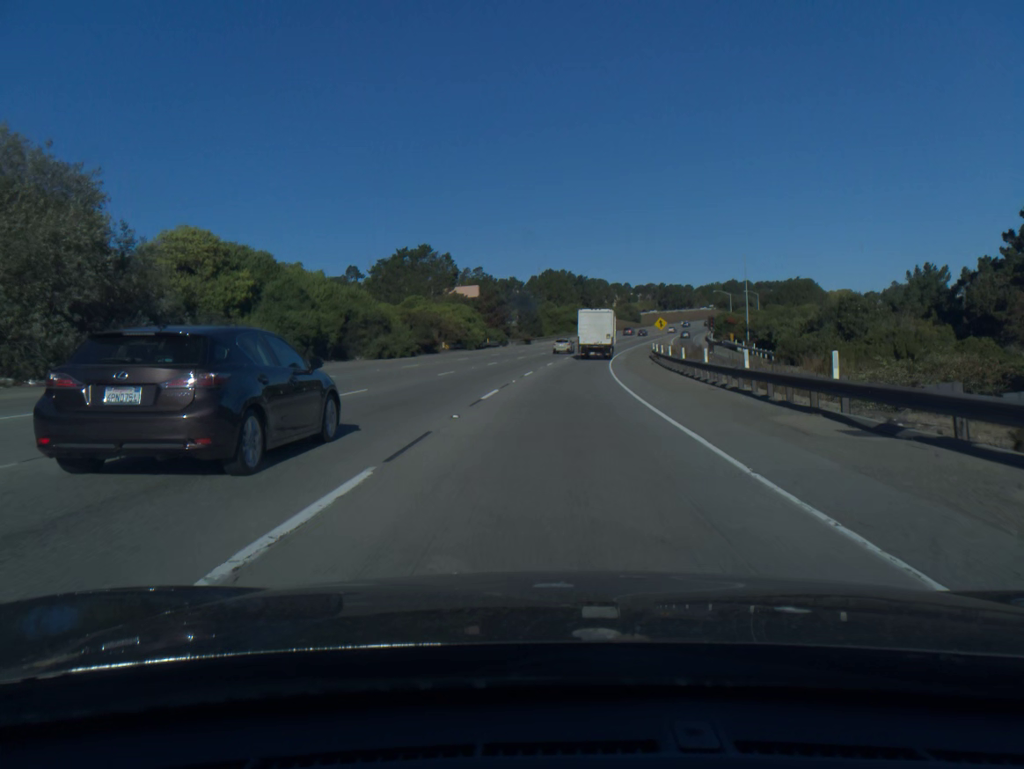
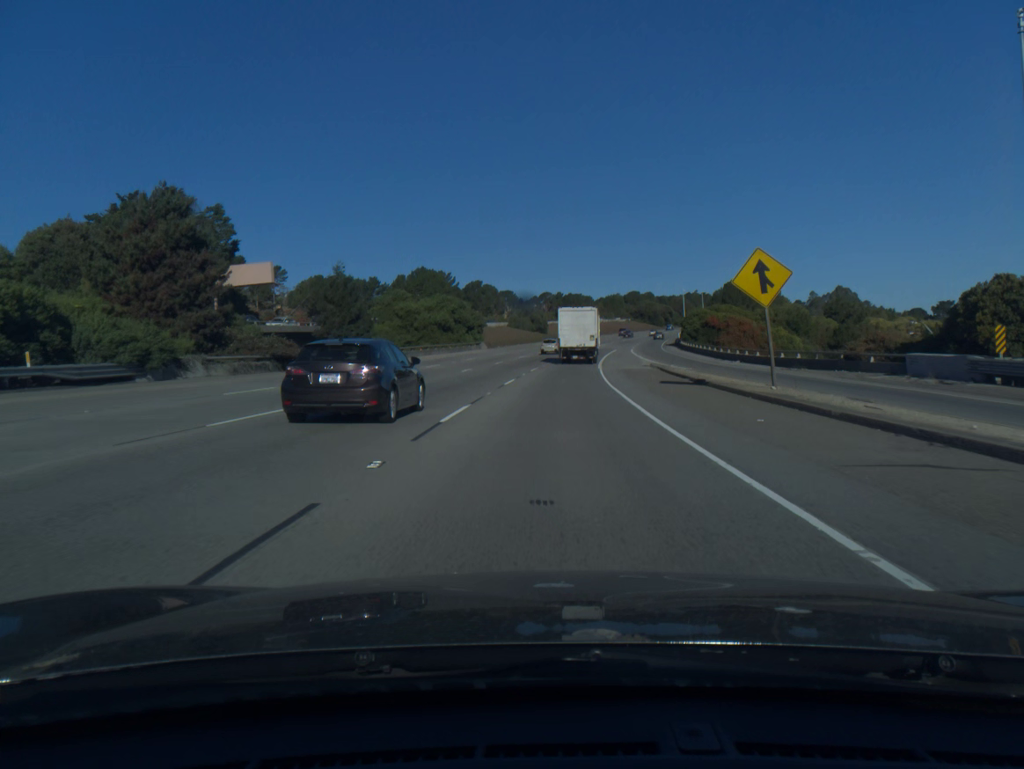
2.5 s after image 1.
(+5.5, +77.4) m; +8°
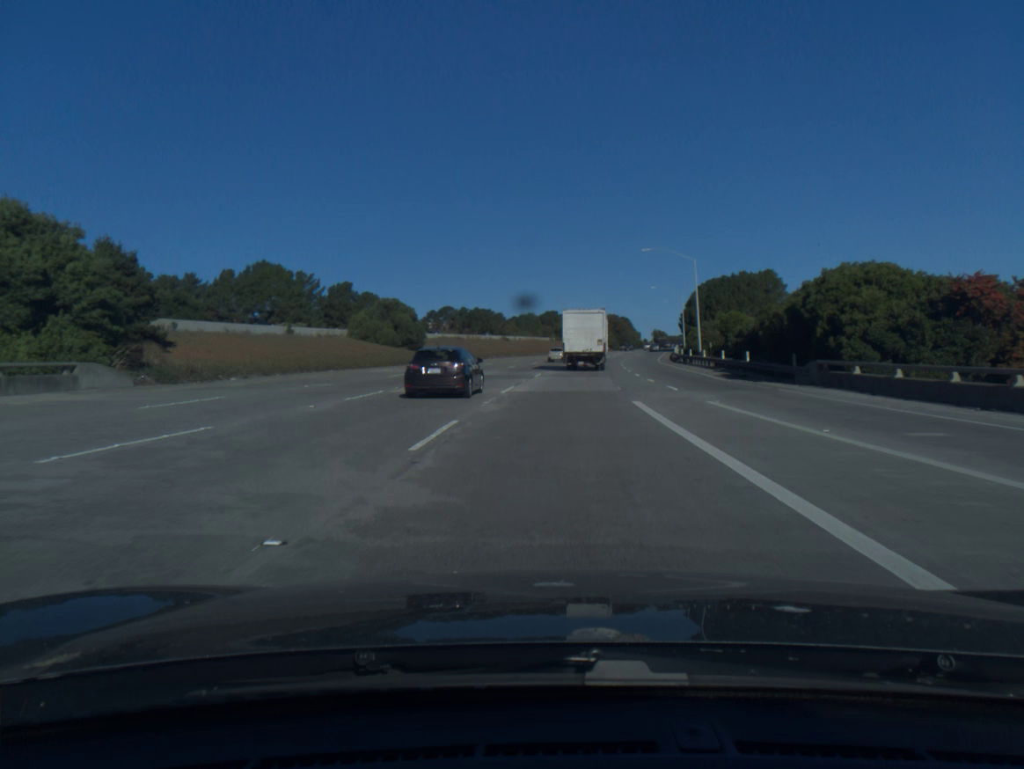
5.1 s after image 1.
(+4.3, +74.8) m; +7°
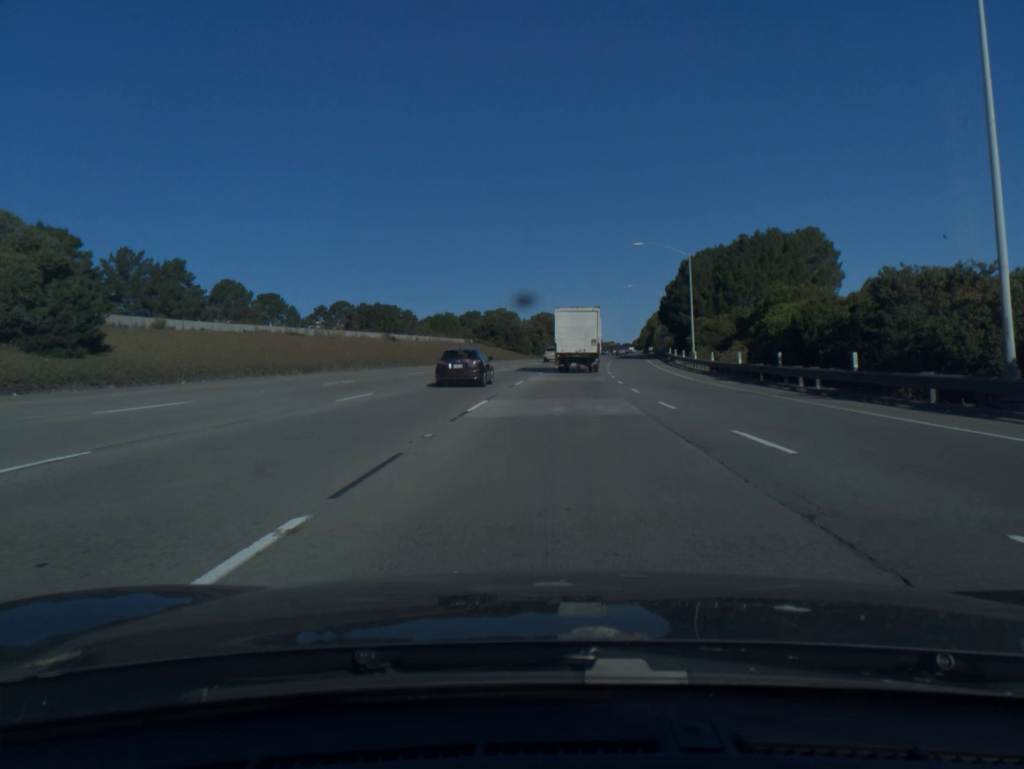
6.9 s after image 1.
(+2.5, +52.0) m; +5°
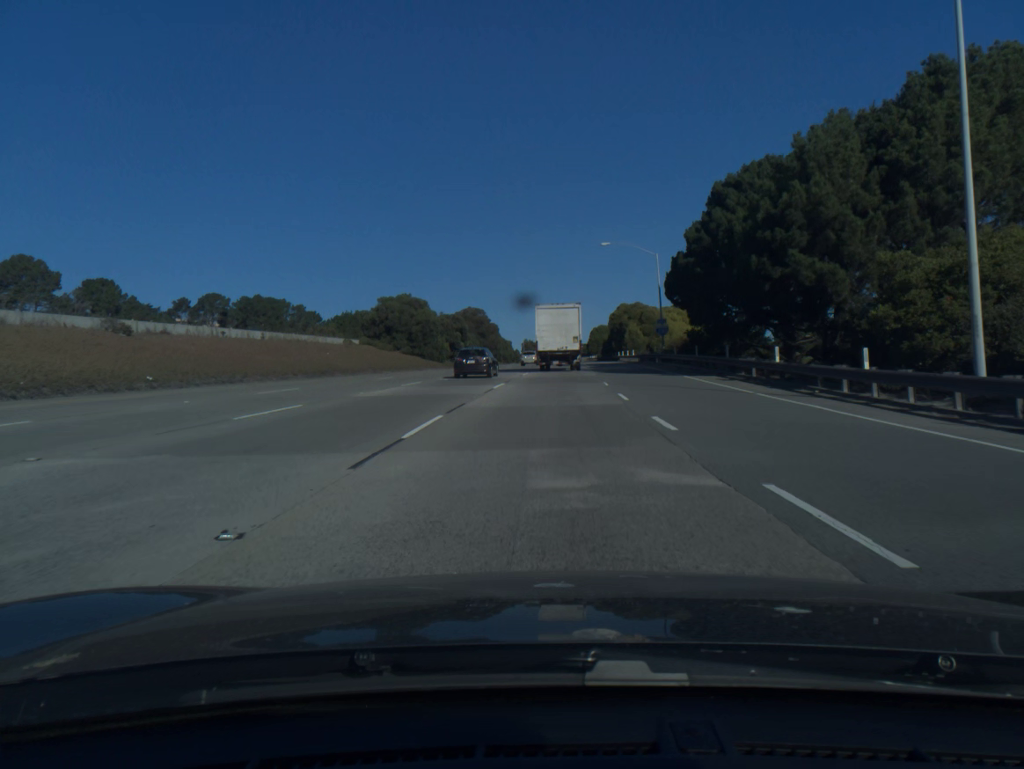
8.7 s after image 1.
(+2.1, +48.8) m; +5°
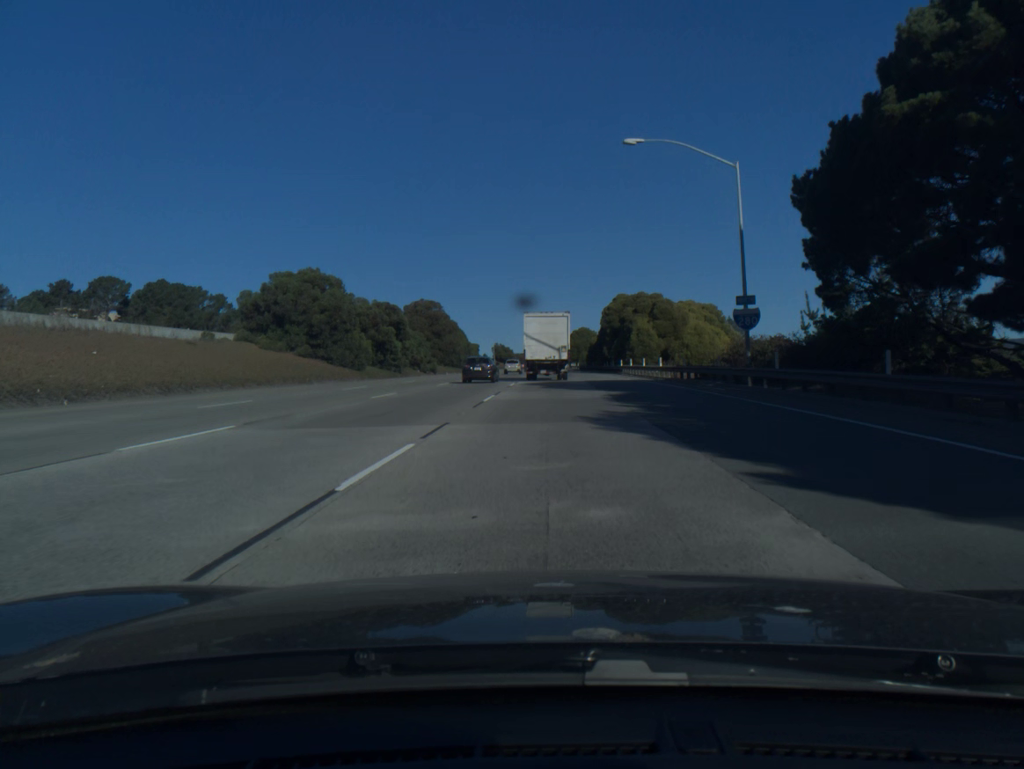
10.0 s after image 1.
(+0.6, +33.1) m; +2°
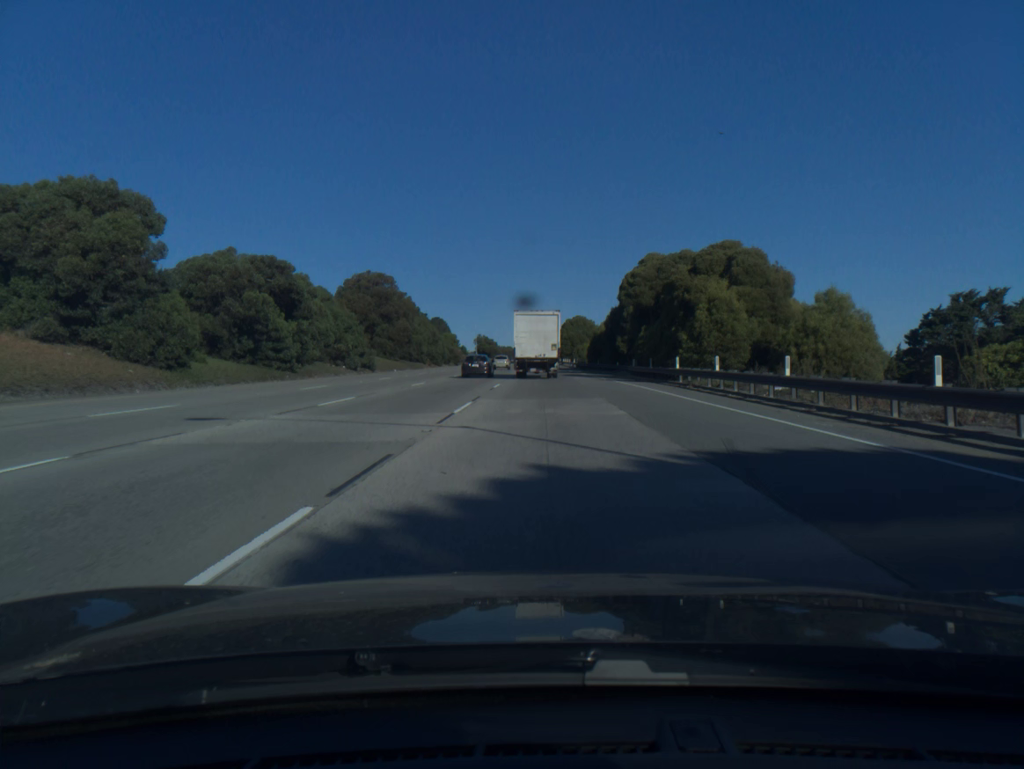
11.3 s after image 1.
(+0.3, +33.8) m; +1°
